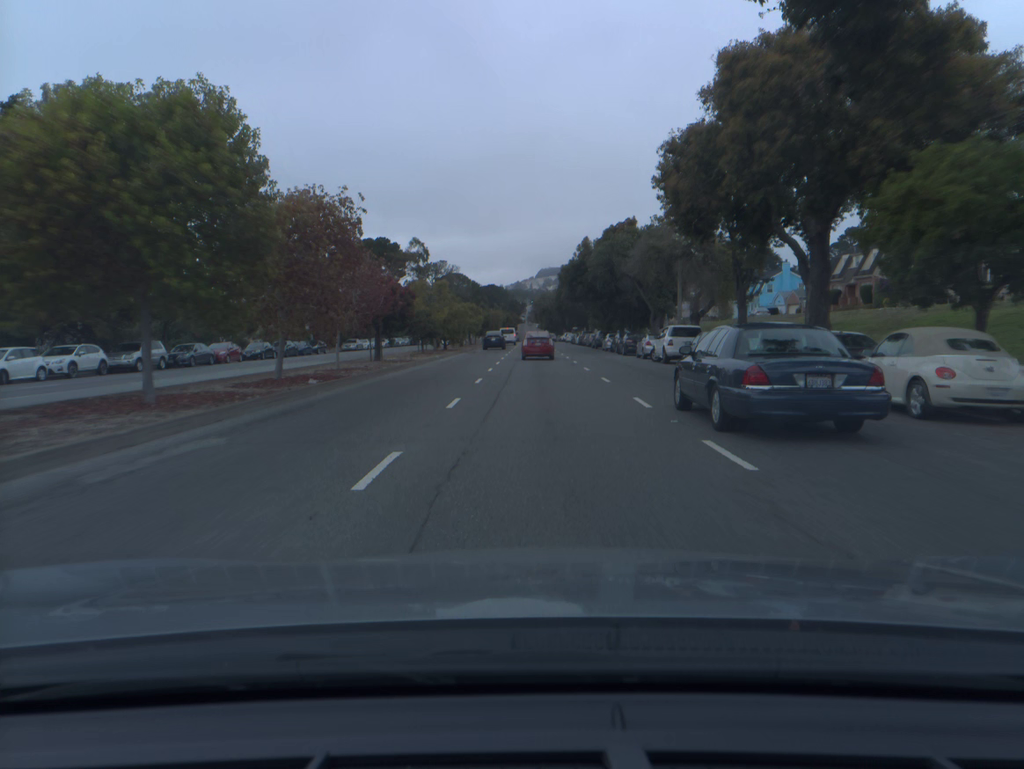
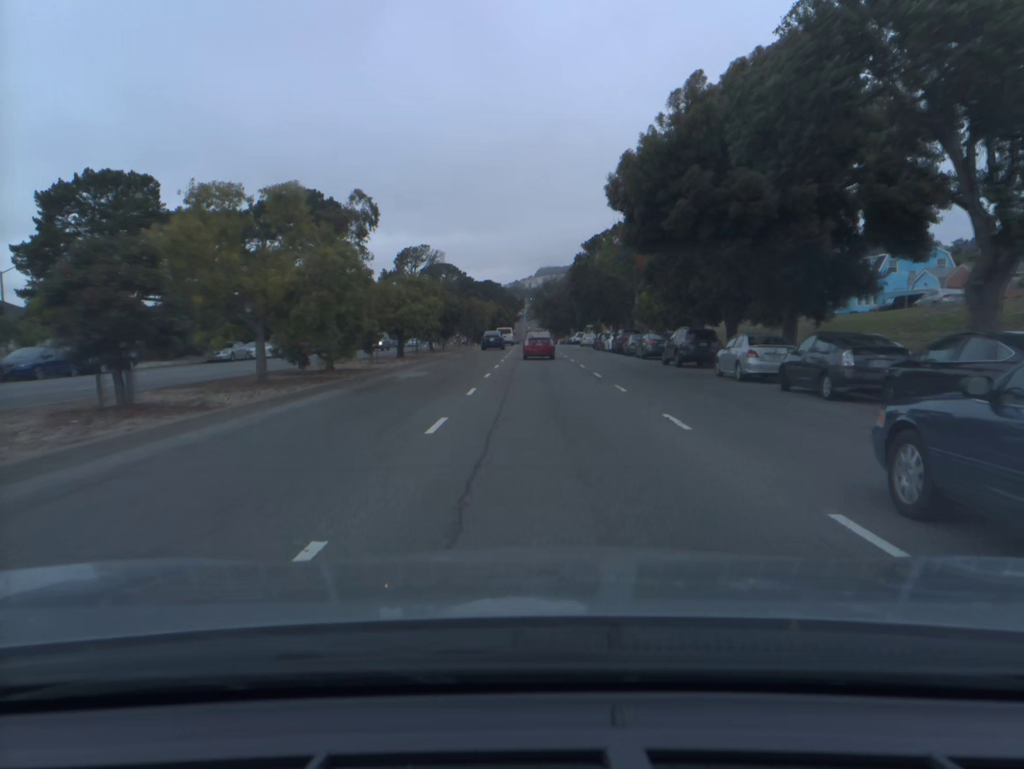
(0.0, +39.9) m; 0°
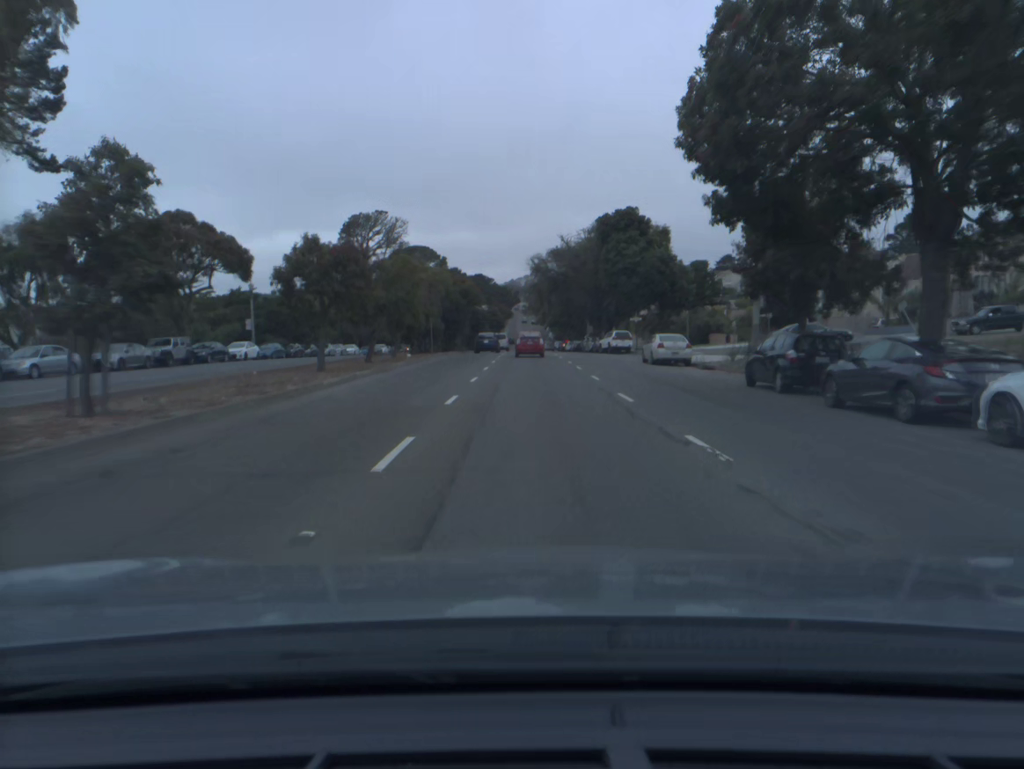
(+0.1, +53.6) m; 0°
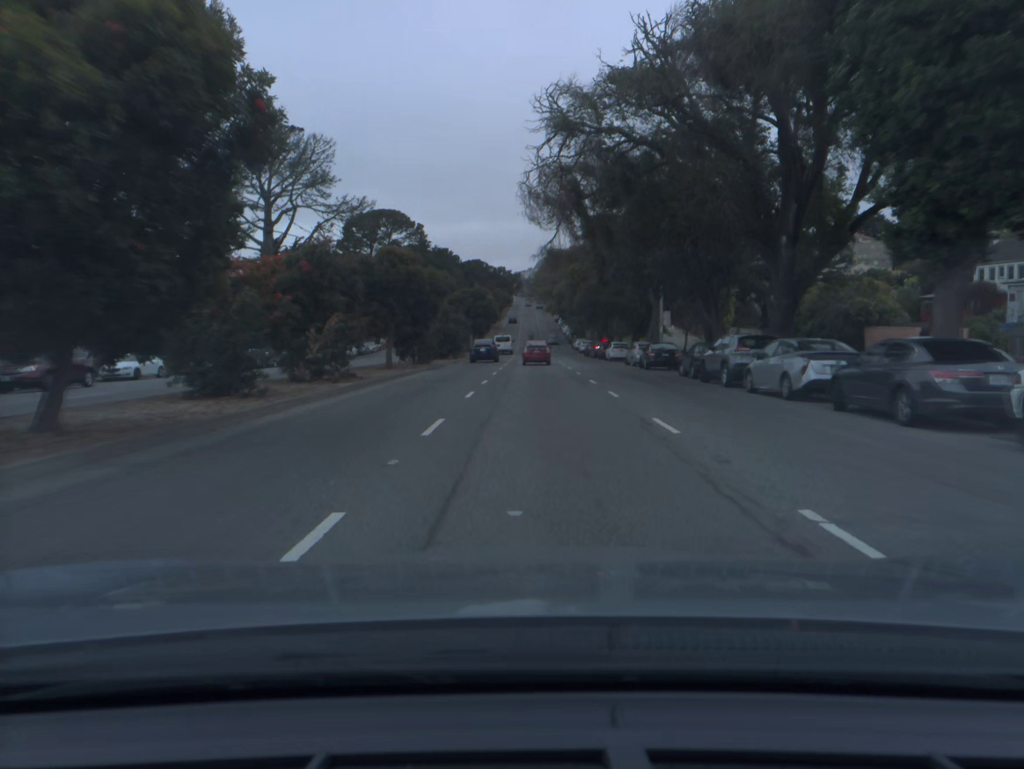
(-0.2, +54.7) m; 0°
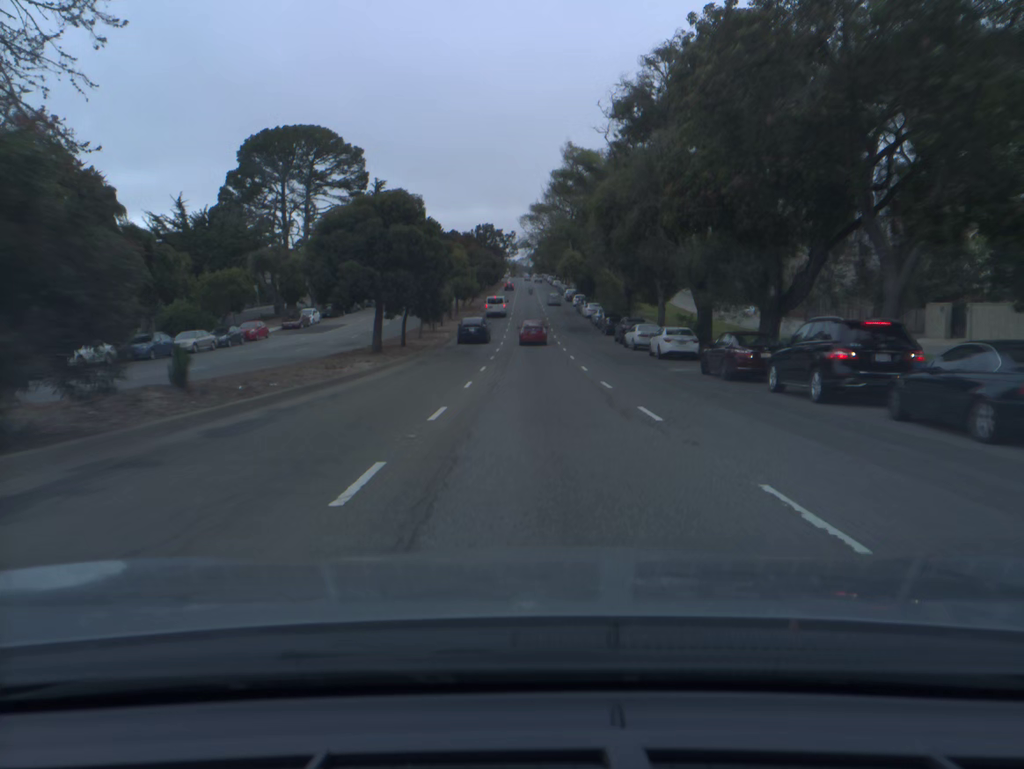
(+0.1, +56.4) m; 0°
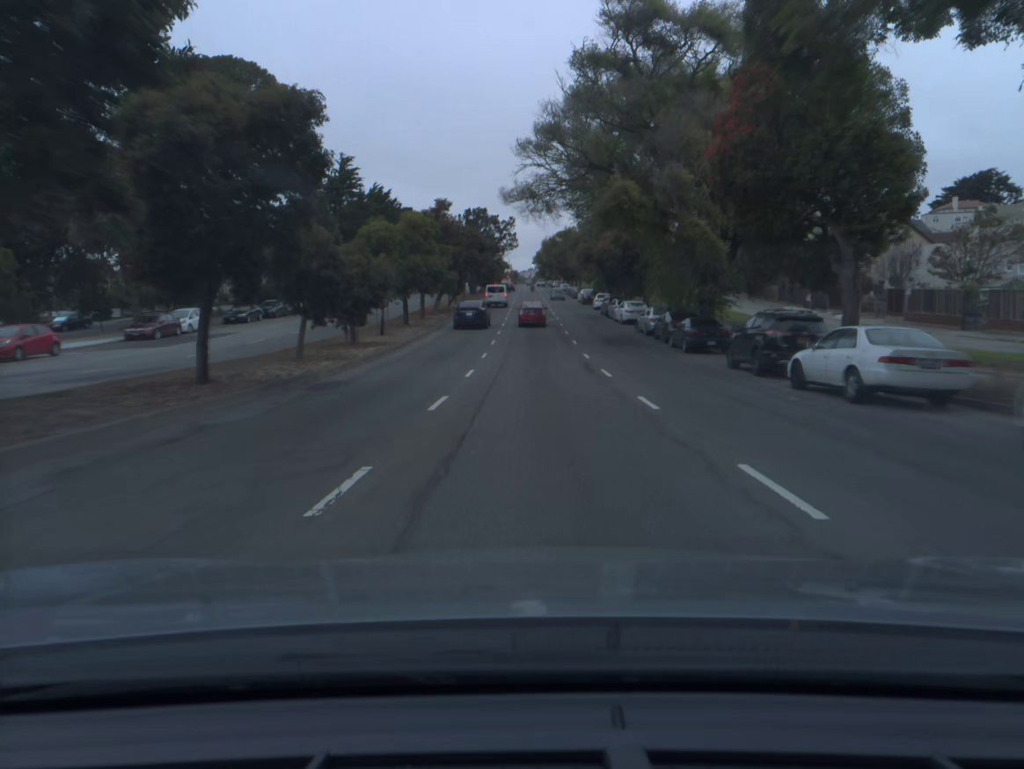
(0.0, +29.1) m; 0°
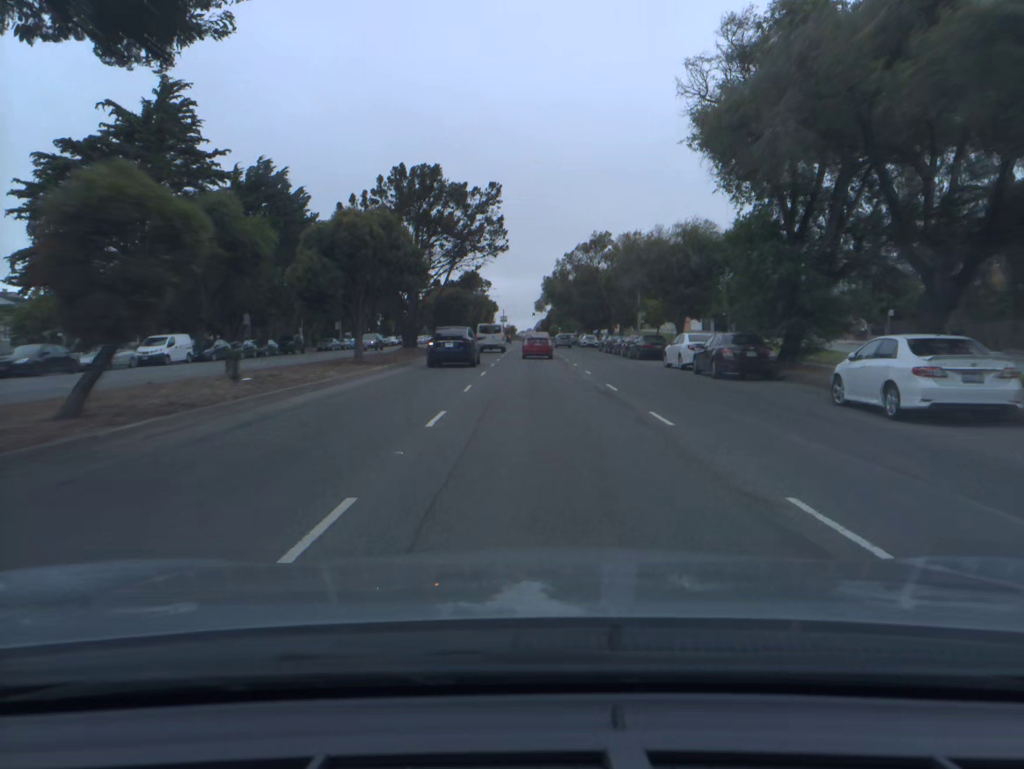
(0.0, +58.7) m; 0°
